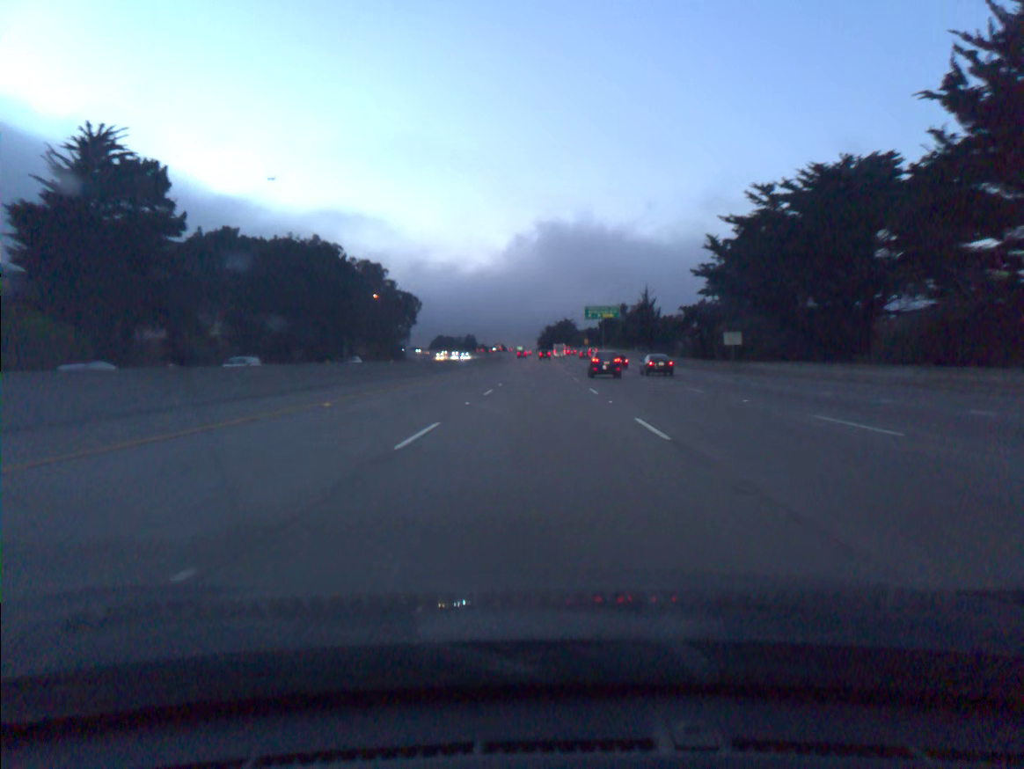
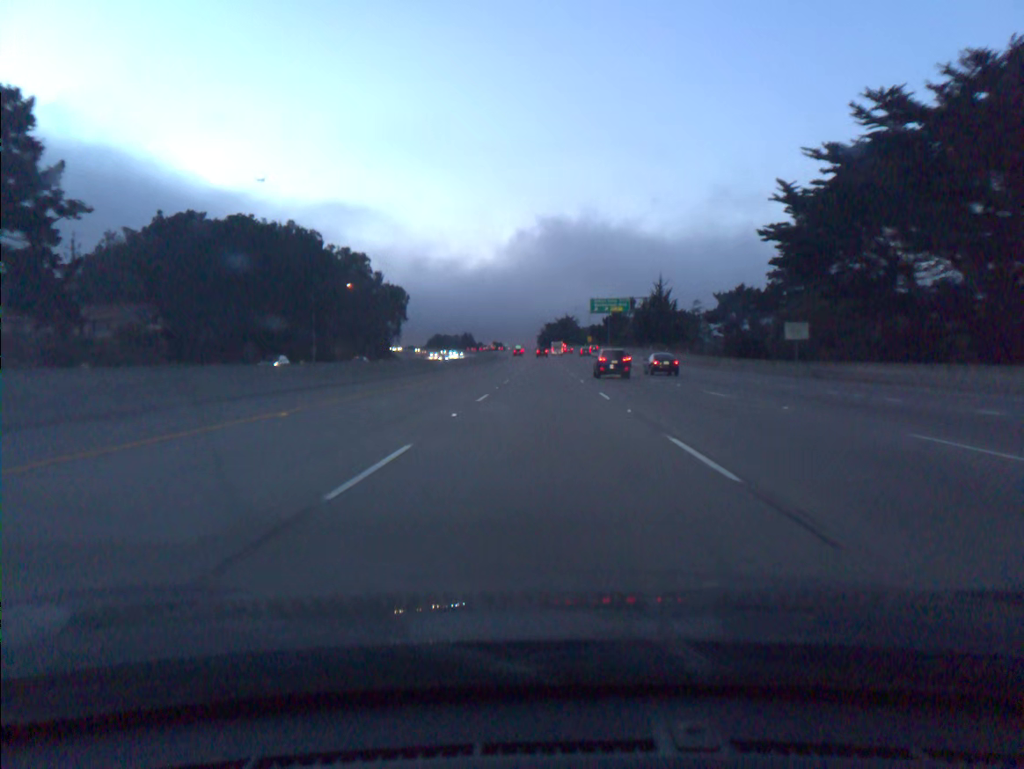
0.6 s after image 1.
(0.0, +18.3) m; 0°
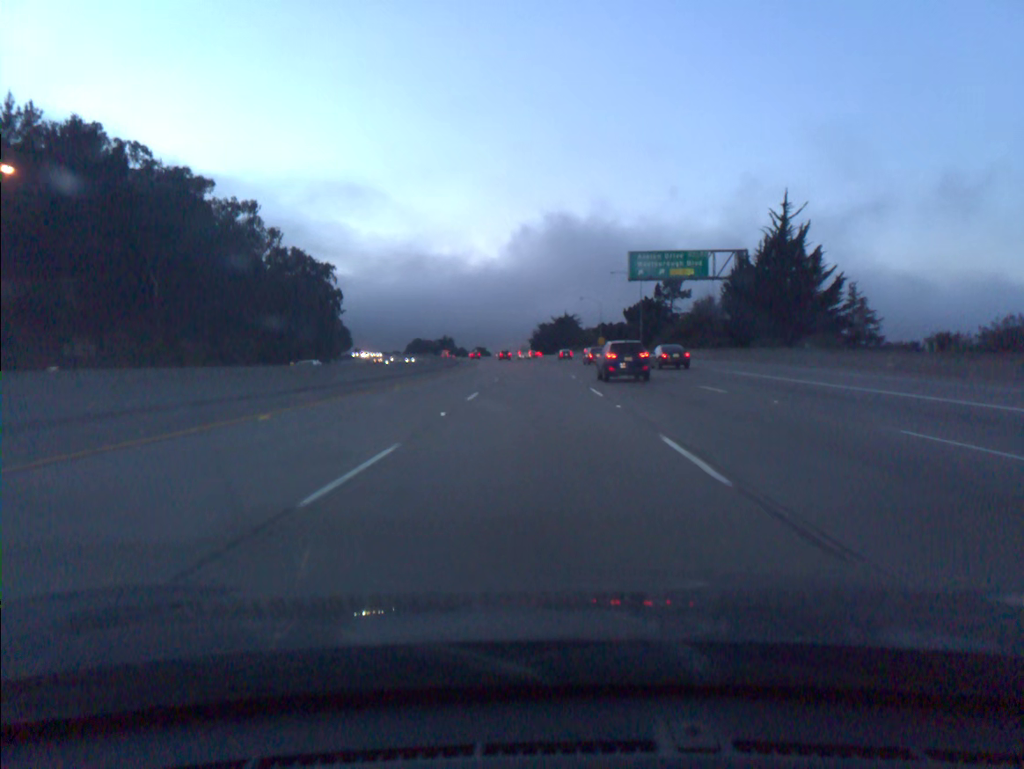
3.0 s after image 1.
(+0.4, +73.2) m; 0°
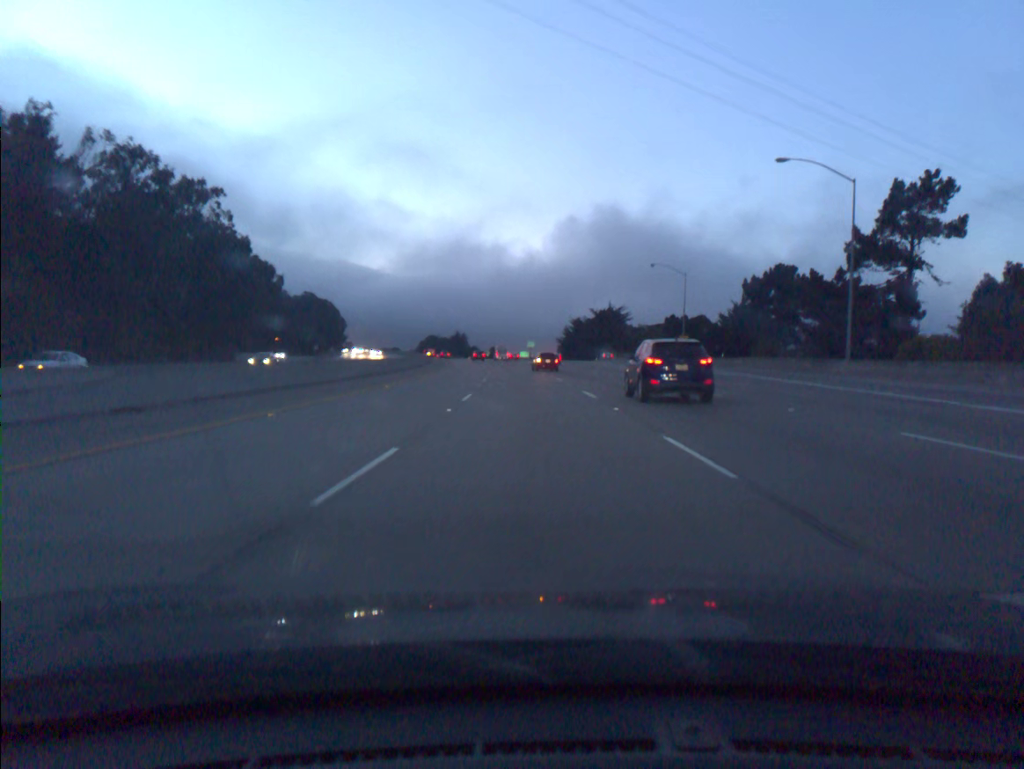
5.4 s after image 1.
(-0.9, +72.8) m; -2°
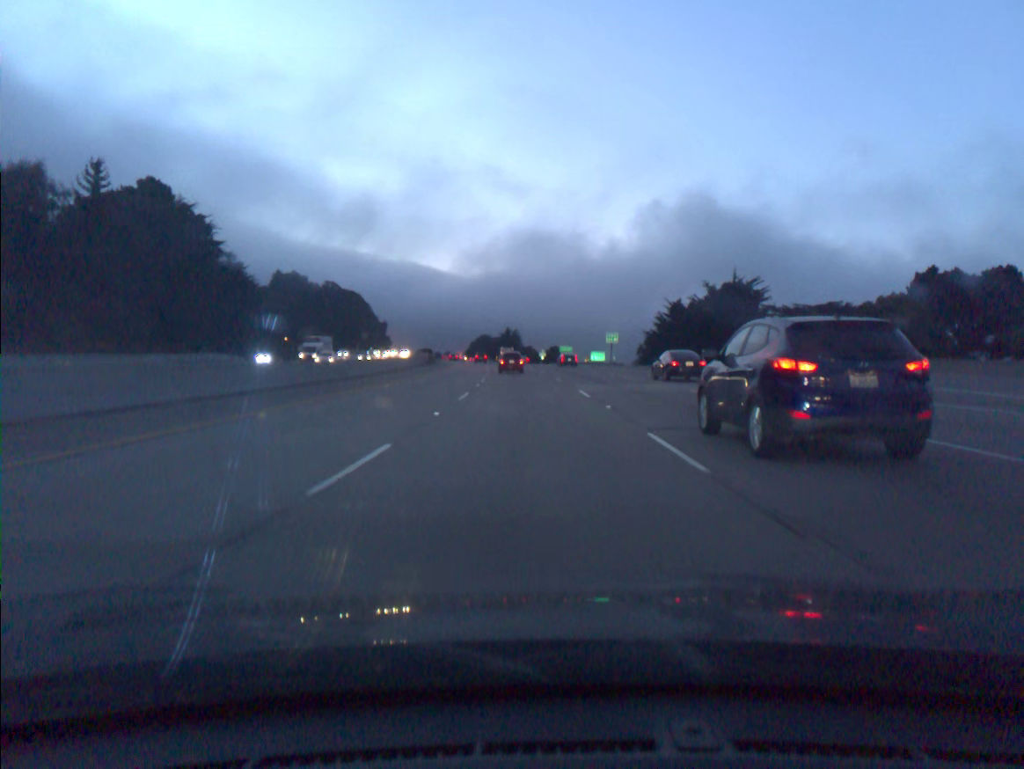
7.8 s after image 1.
(-2.8, +72.8) m; -5°
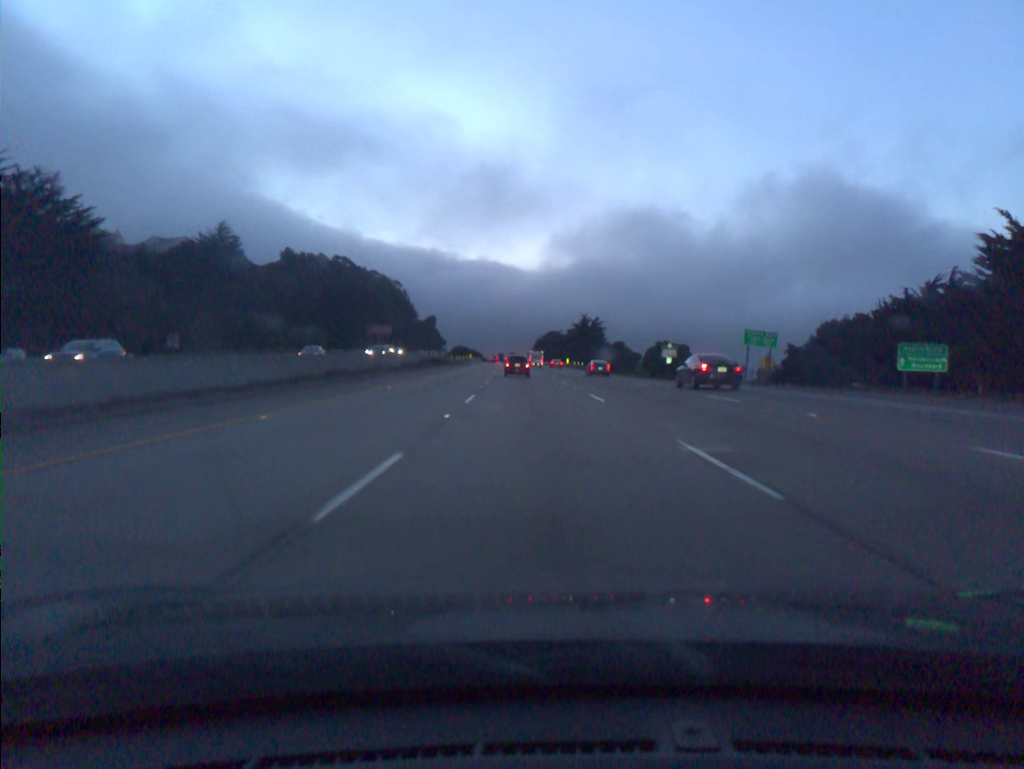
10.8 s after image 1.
(-4.5, +88.3) m; -5°
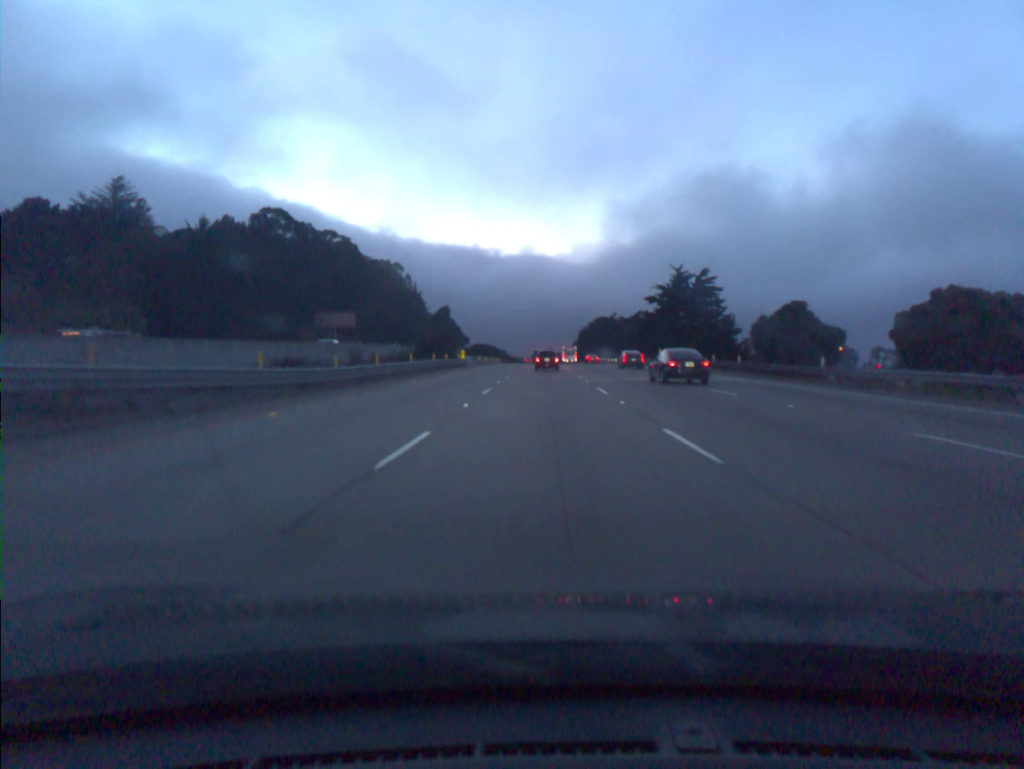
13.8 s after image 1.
(-2.9, +85.5) m; -3°
